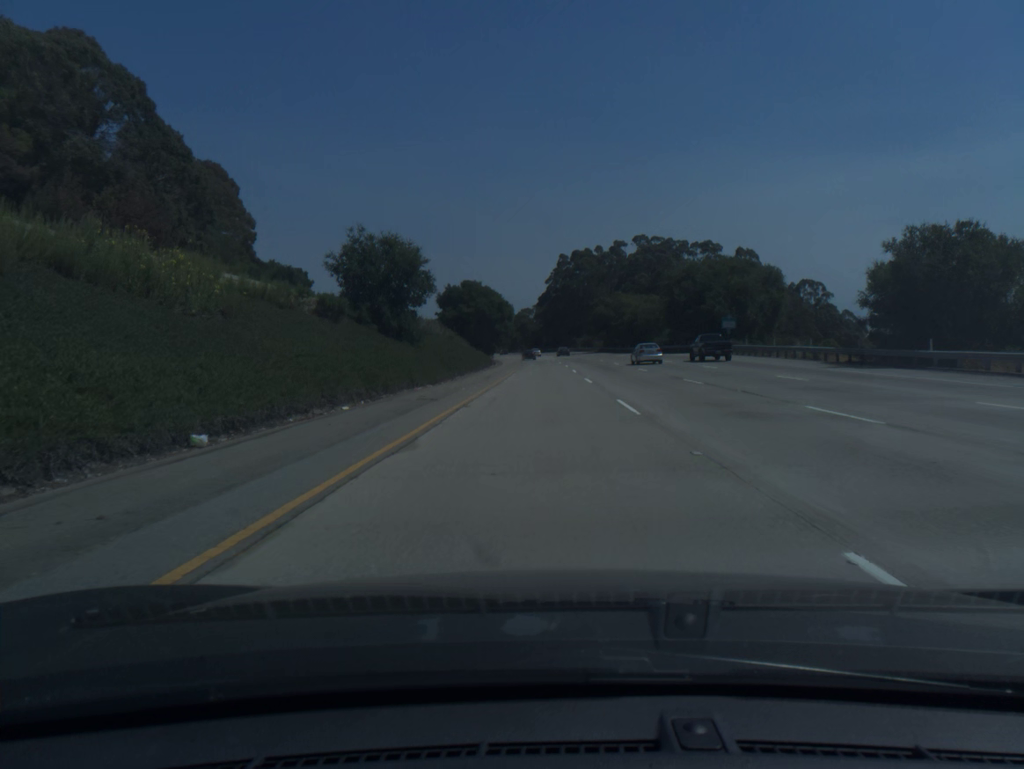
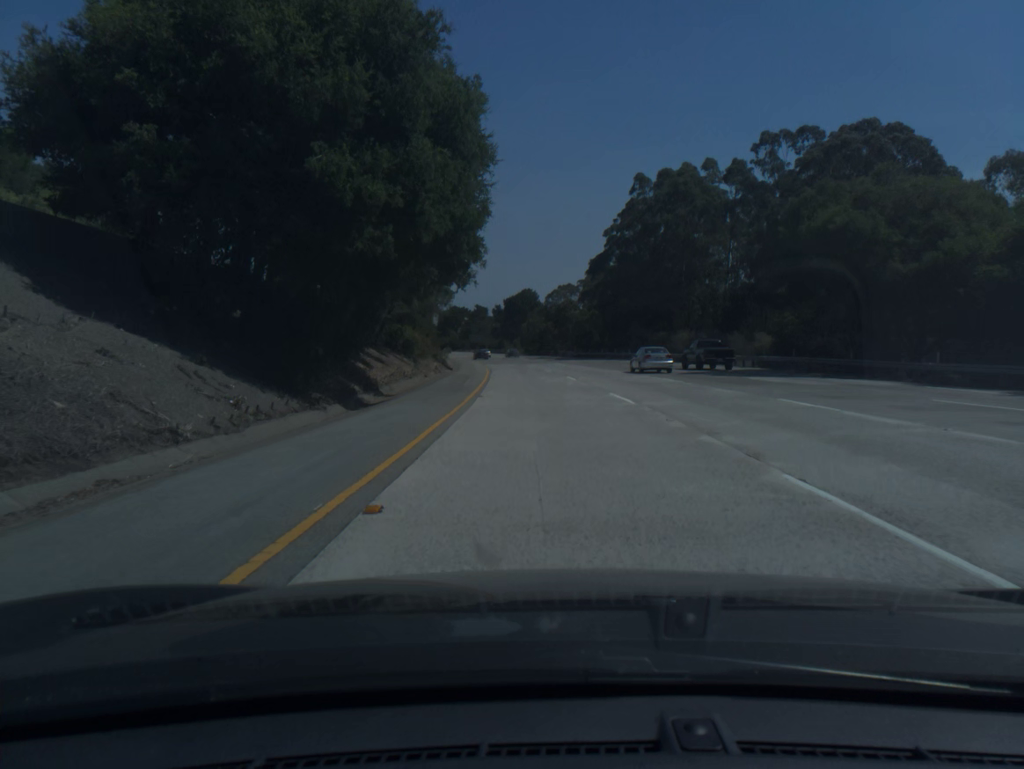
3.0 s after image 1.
(-1.5, +99.4) m; -3°
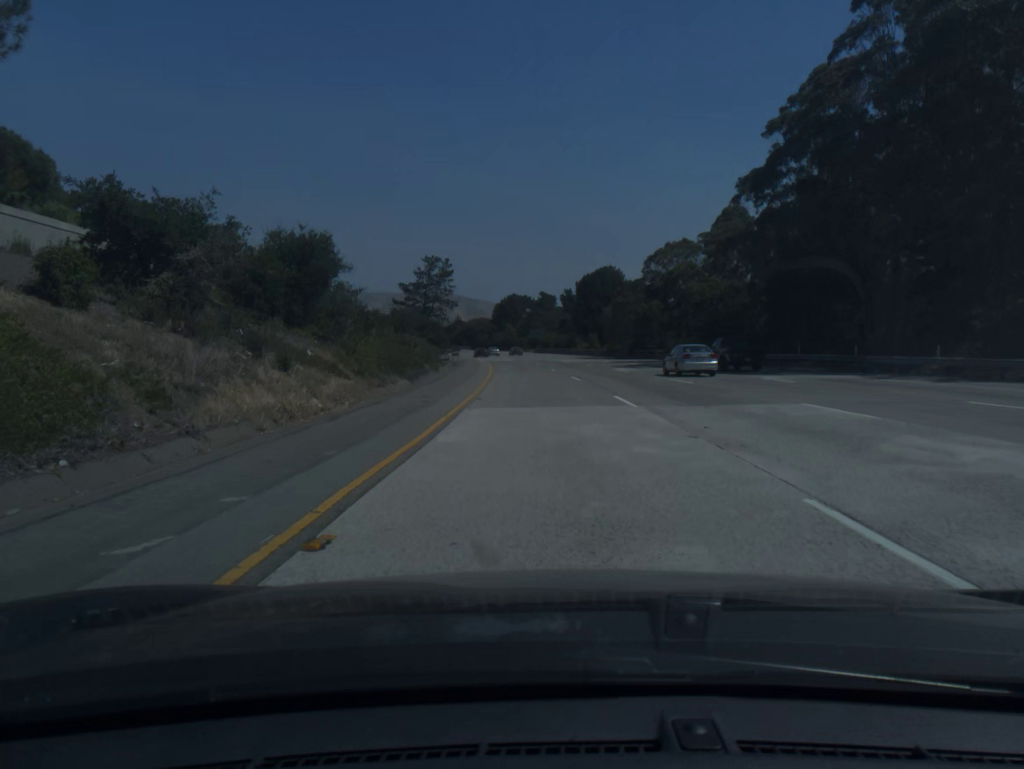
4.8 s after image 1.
(-2.6, +59.5) m; -5°
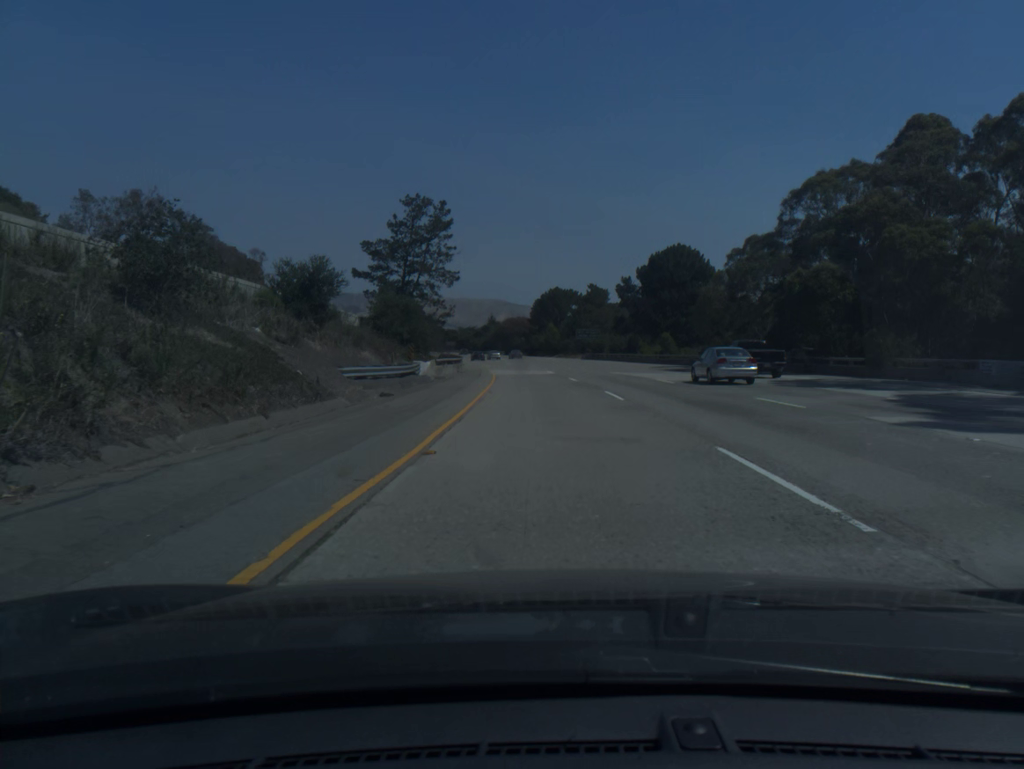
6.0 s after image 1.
(-1.1, +39.6) m; -3°
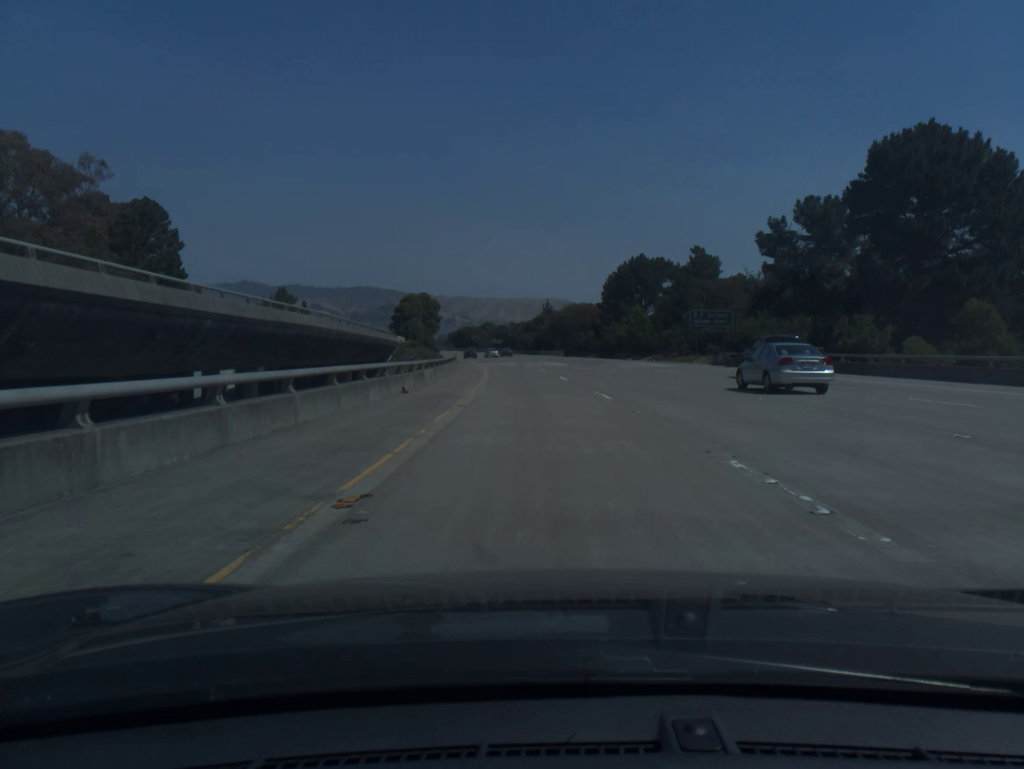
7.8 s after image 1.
(-2.2, +59.4) m; -5°
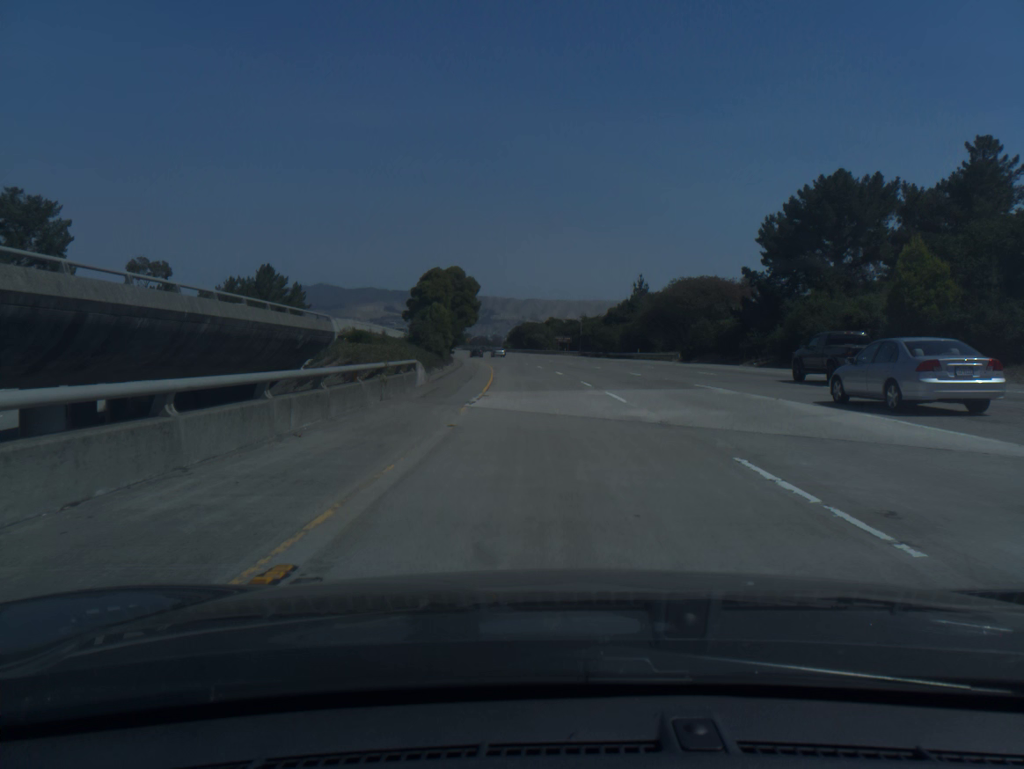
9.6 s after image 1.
(-2.9, +59.3) m; -5°
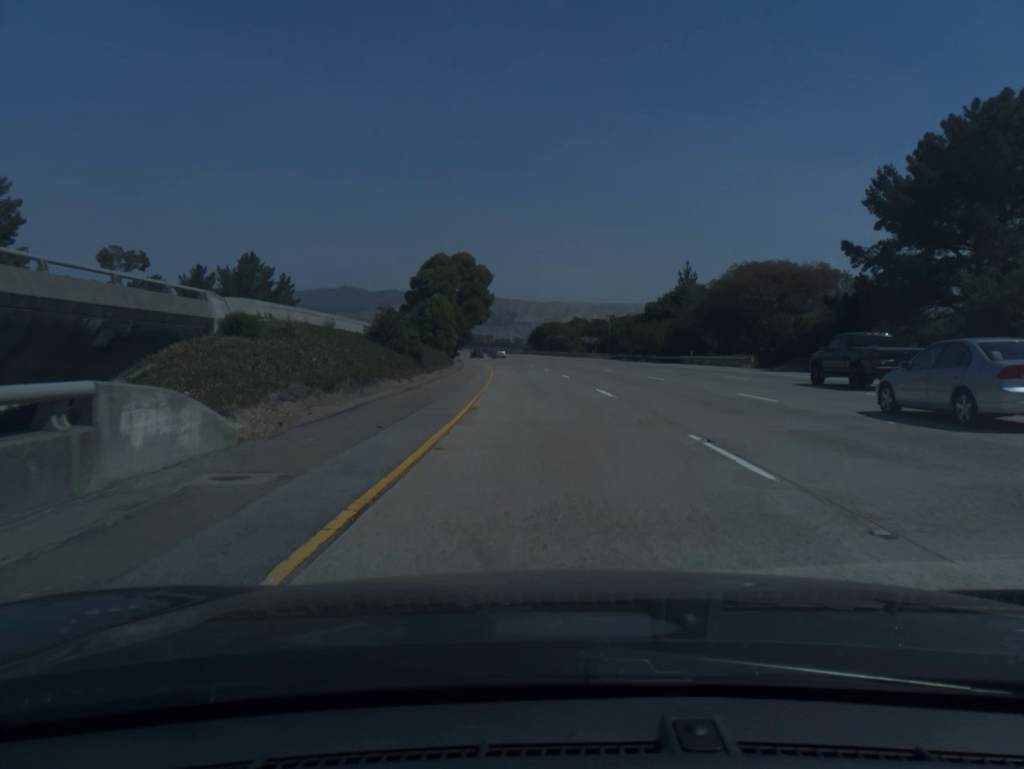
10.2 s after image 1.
(-0.3, +19.8) m; -2°
